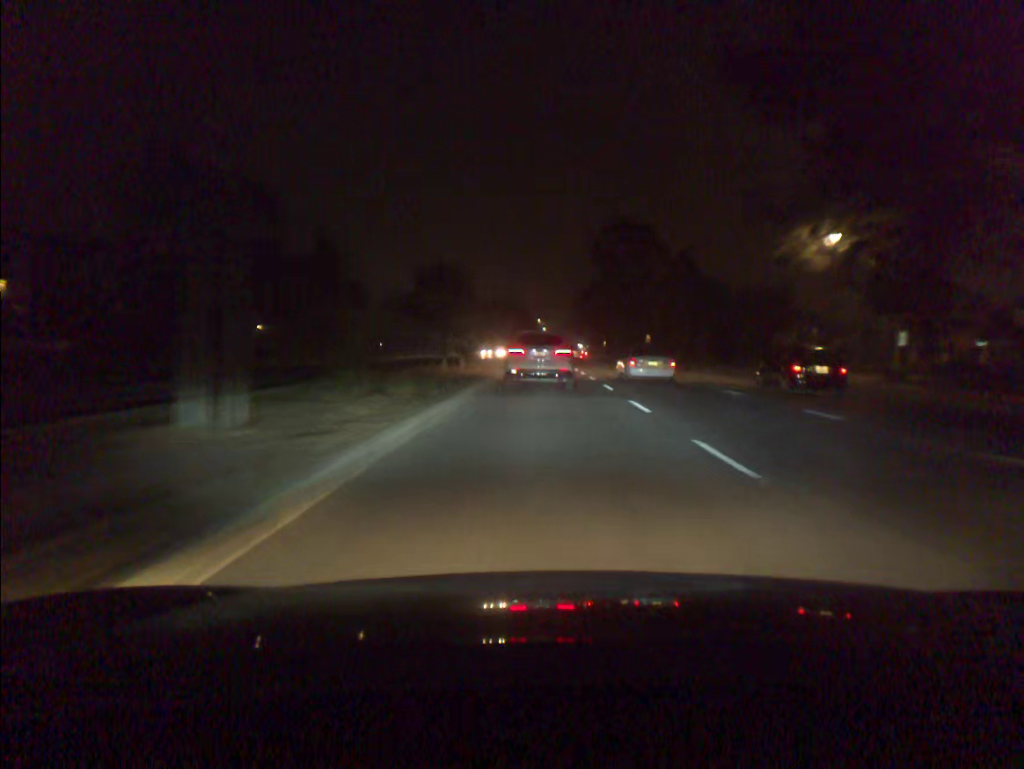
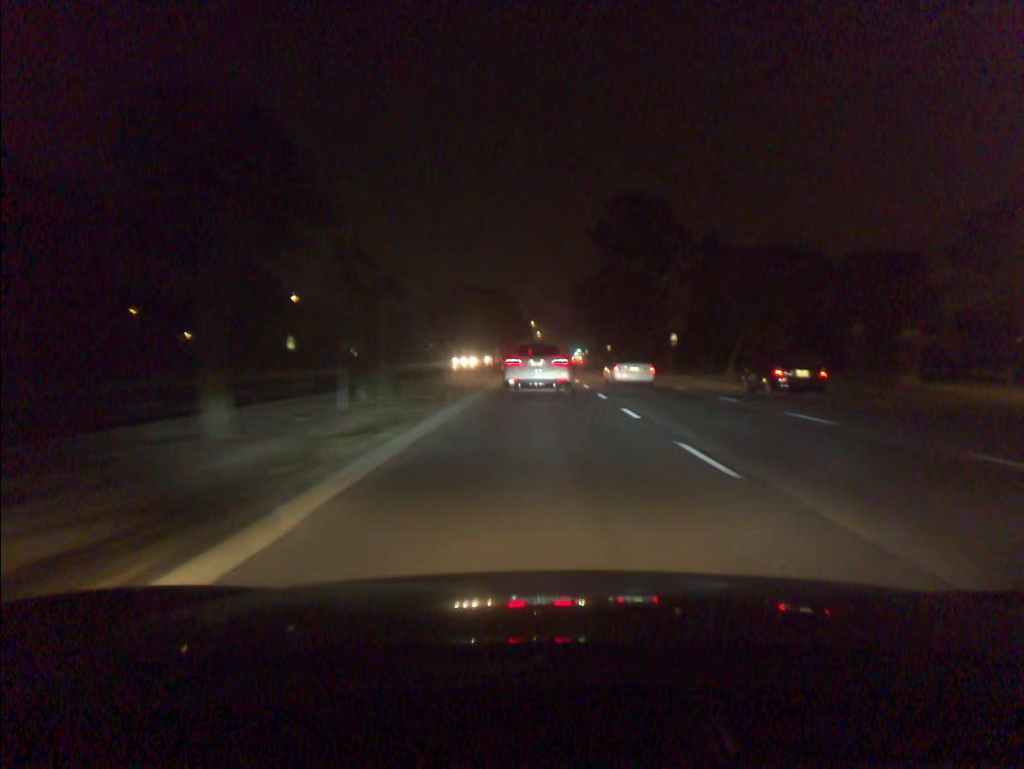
(+0.1, +21.7) m; 0°
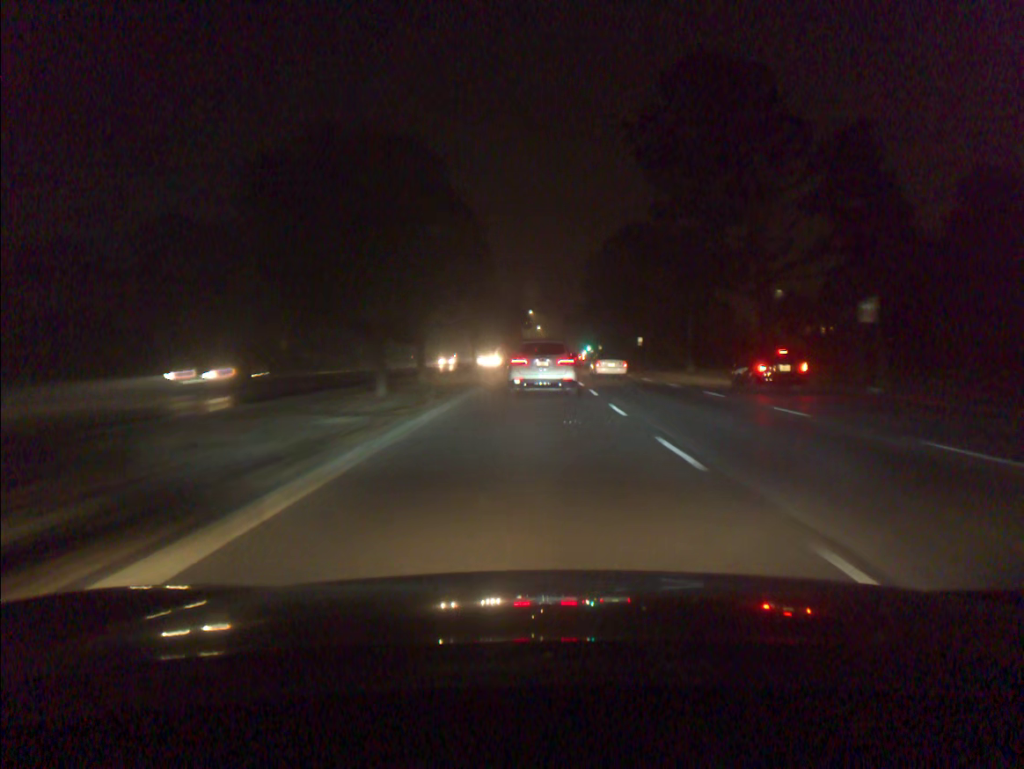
(+0.1, +42.9) m; 0°
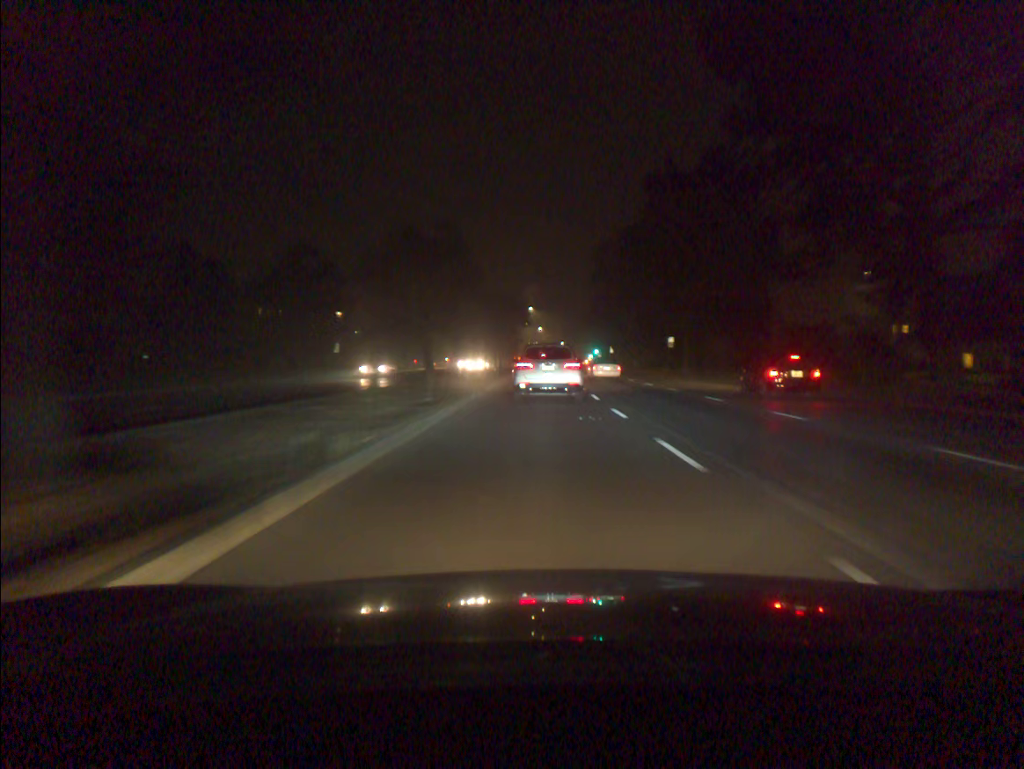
(0.0, +21.6) m; 0°
